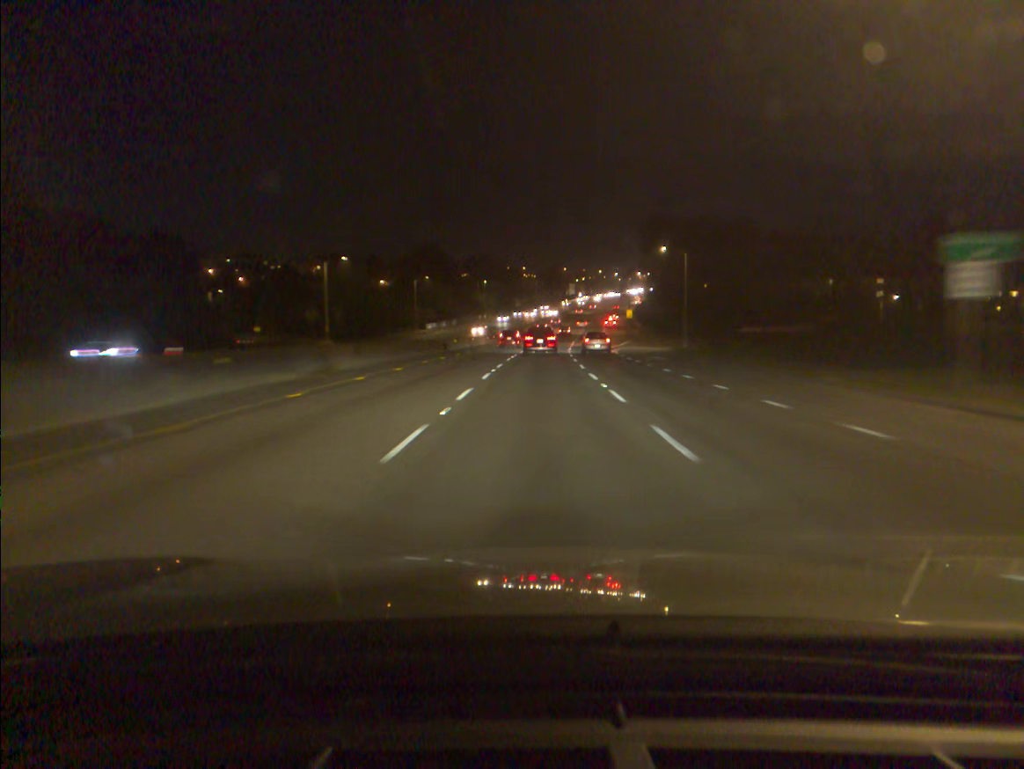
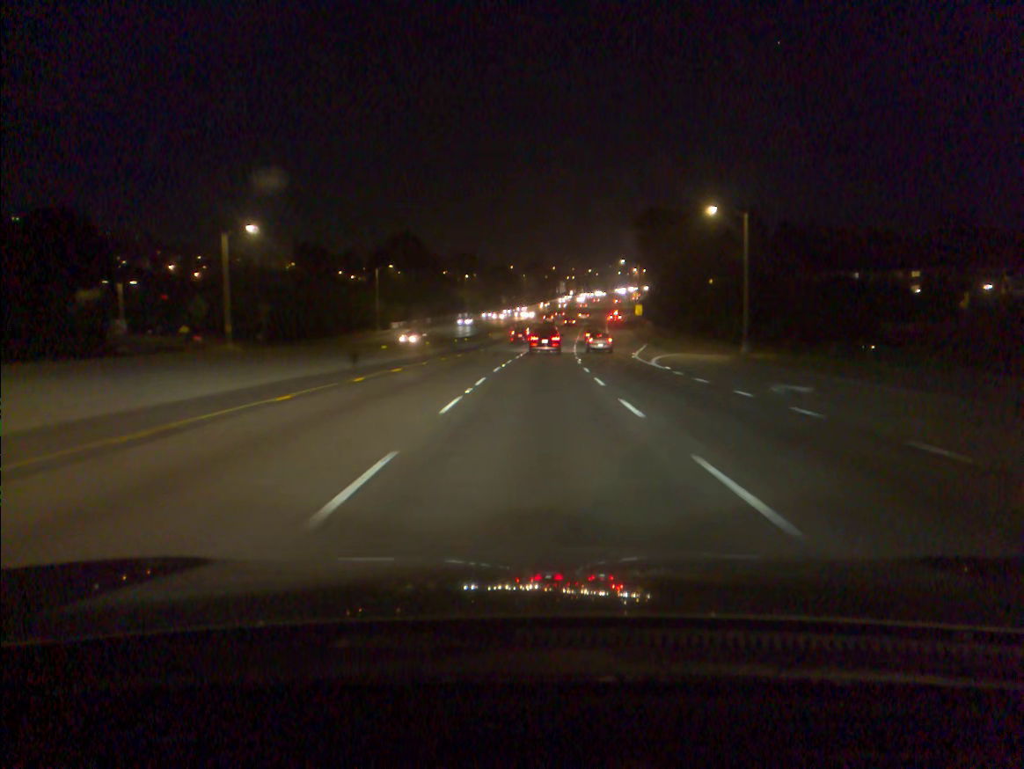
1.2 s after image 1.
(+0.2, +24.9) m; +1°
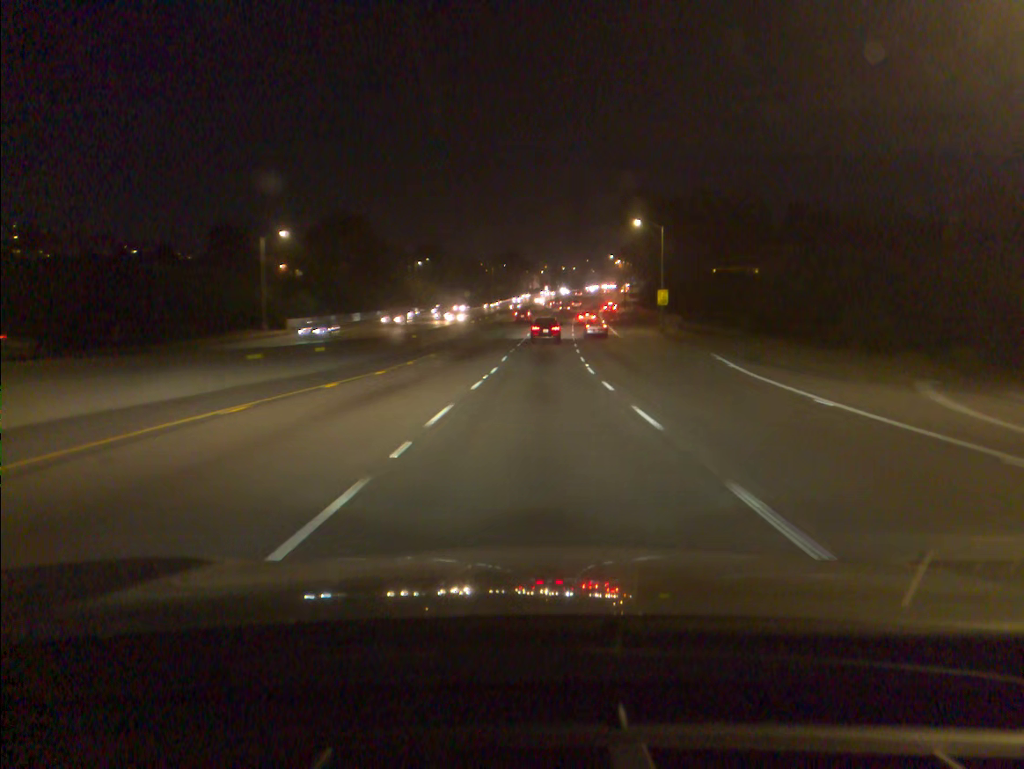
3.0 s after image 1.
(+0.6, +38.7) m; +2°
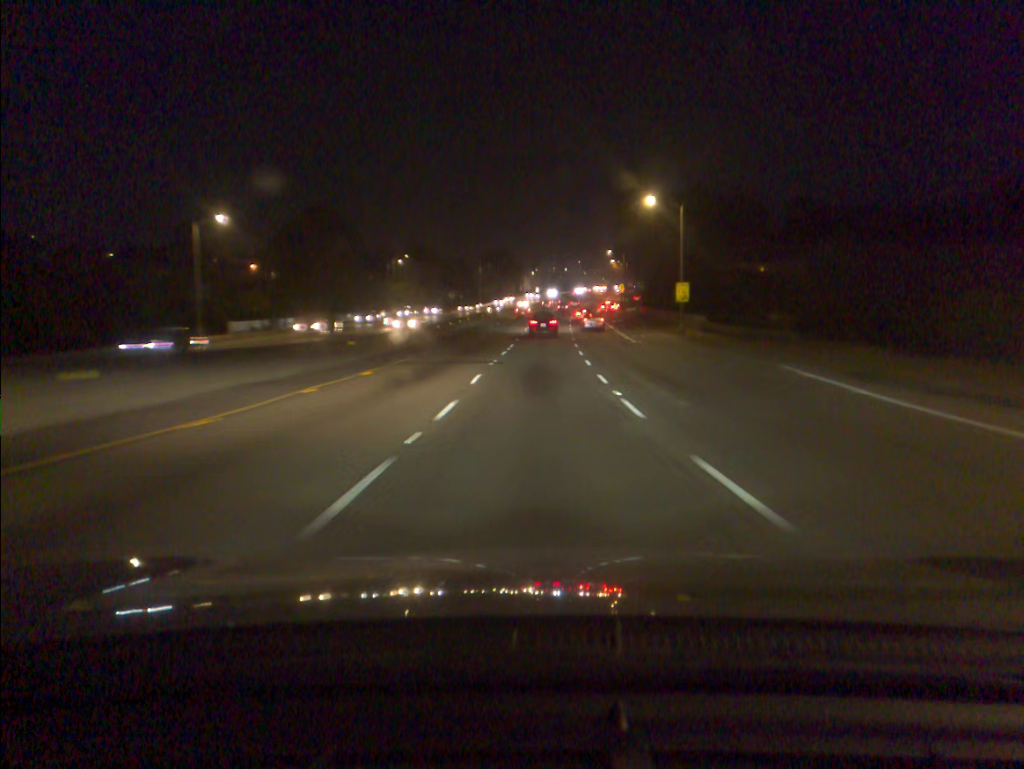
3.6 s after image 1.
(+0.1, +13.2) m; +1°
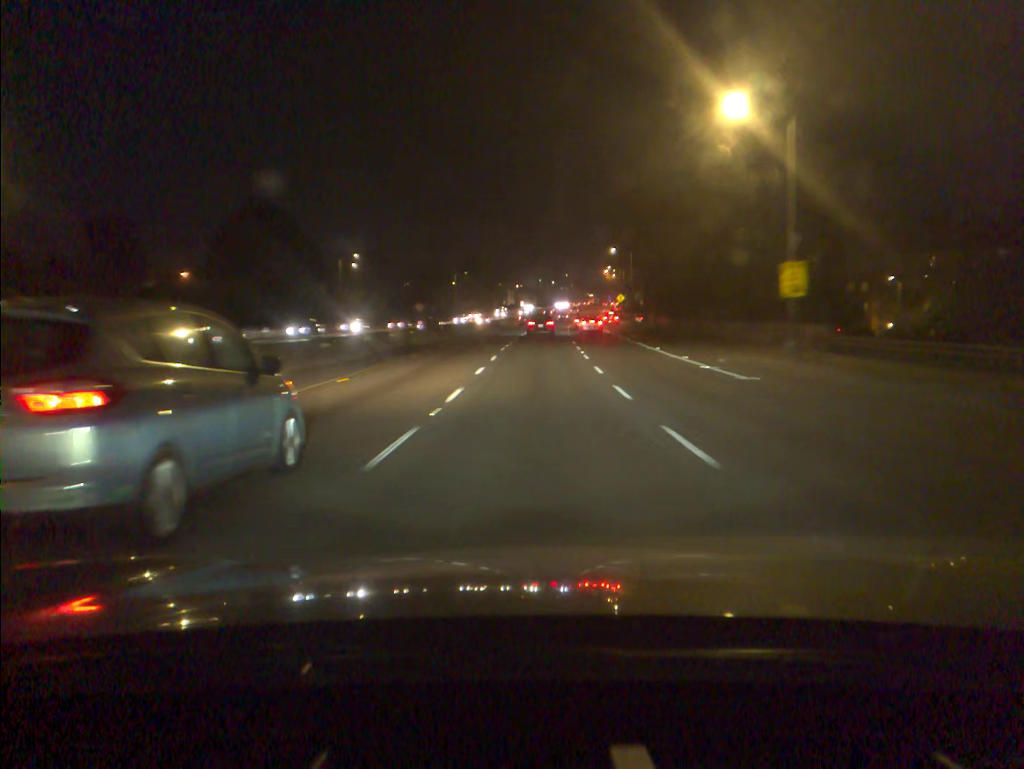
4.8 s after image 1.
(+0.3, +26.9) m; +1°
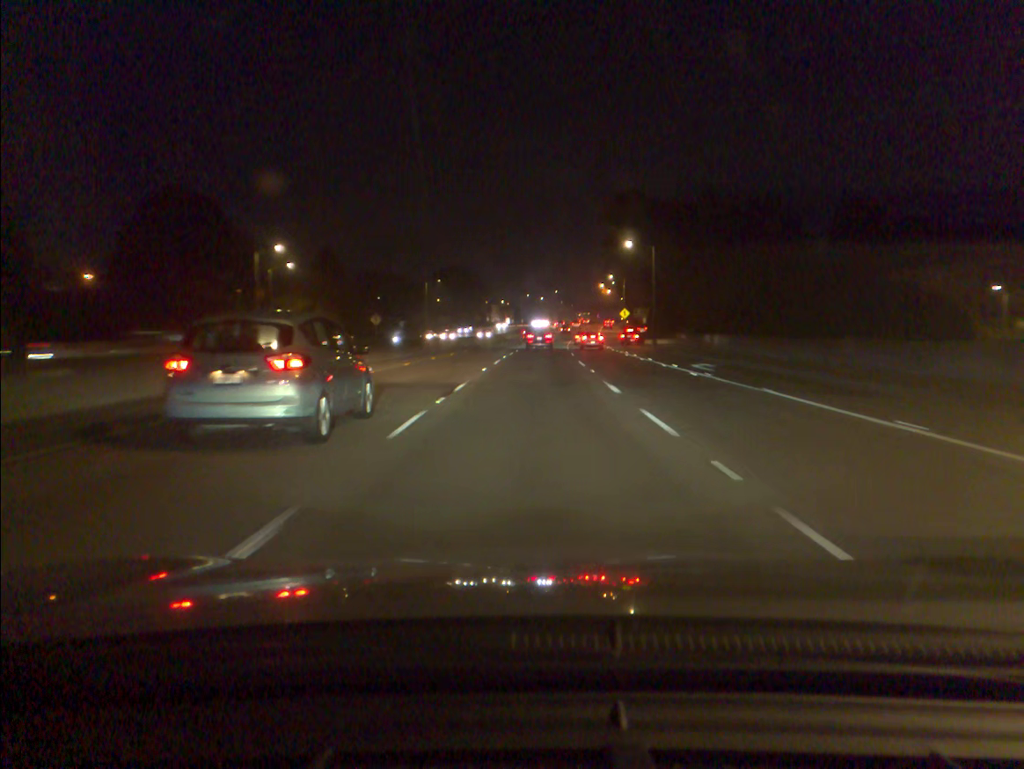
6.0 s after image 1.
(+0.2, +27.2) m; +1°
